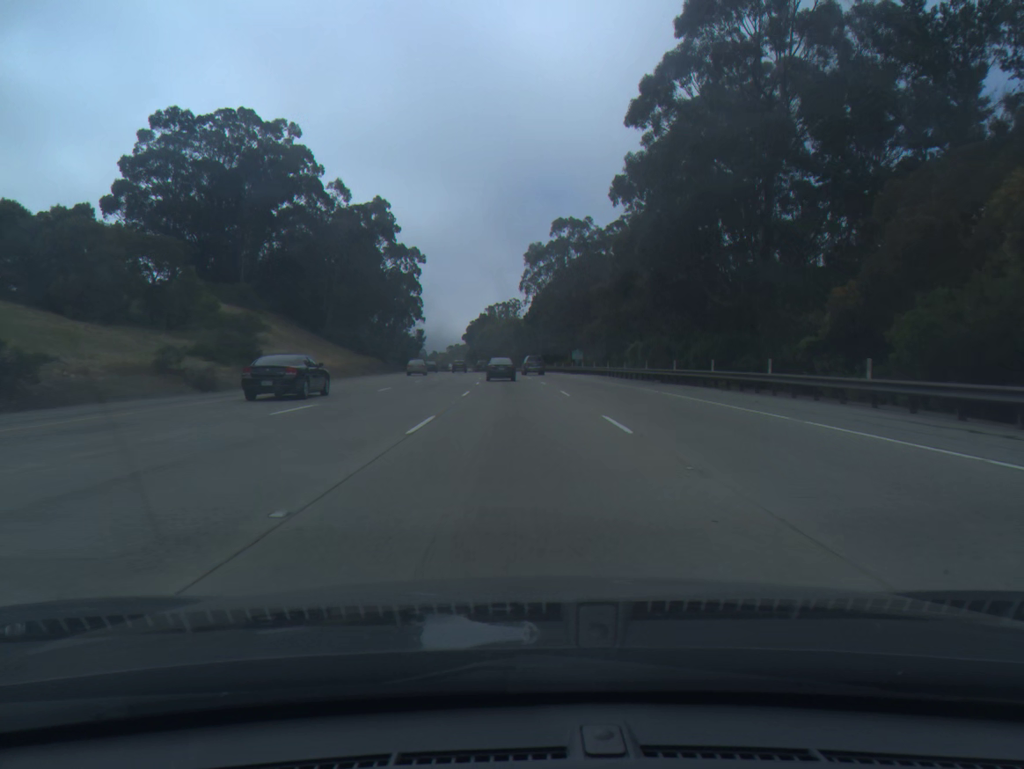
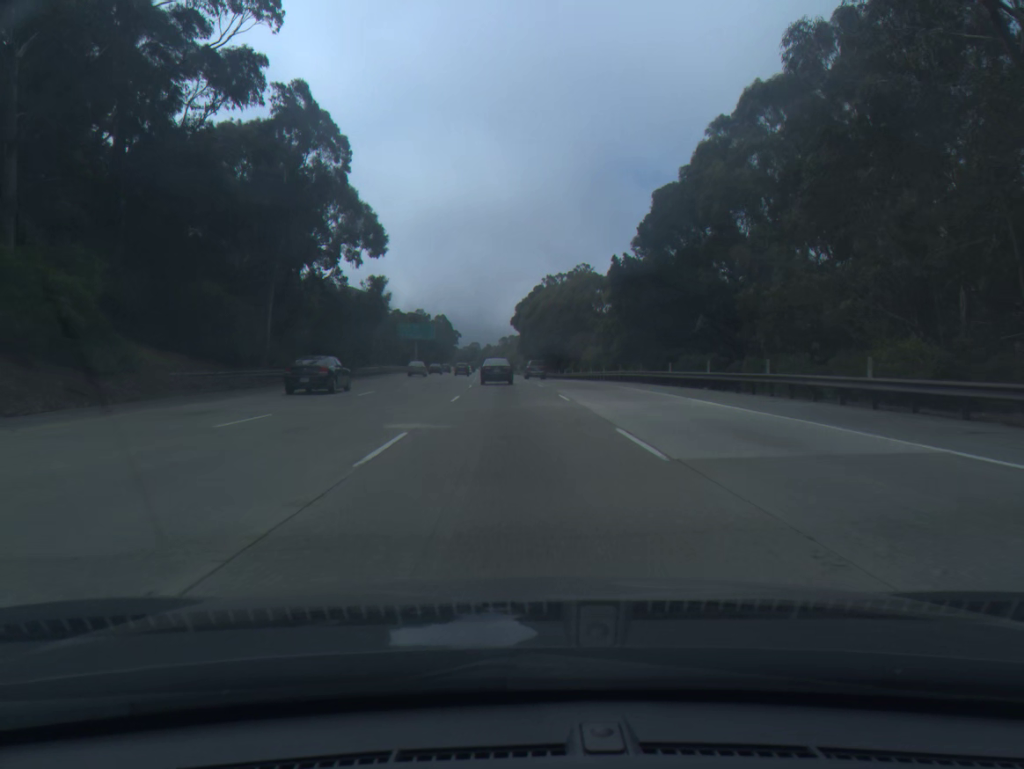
(-2.8, +91.2) m; -4°
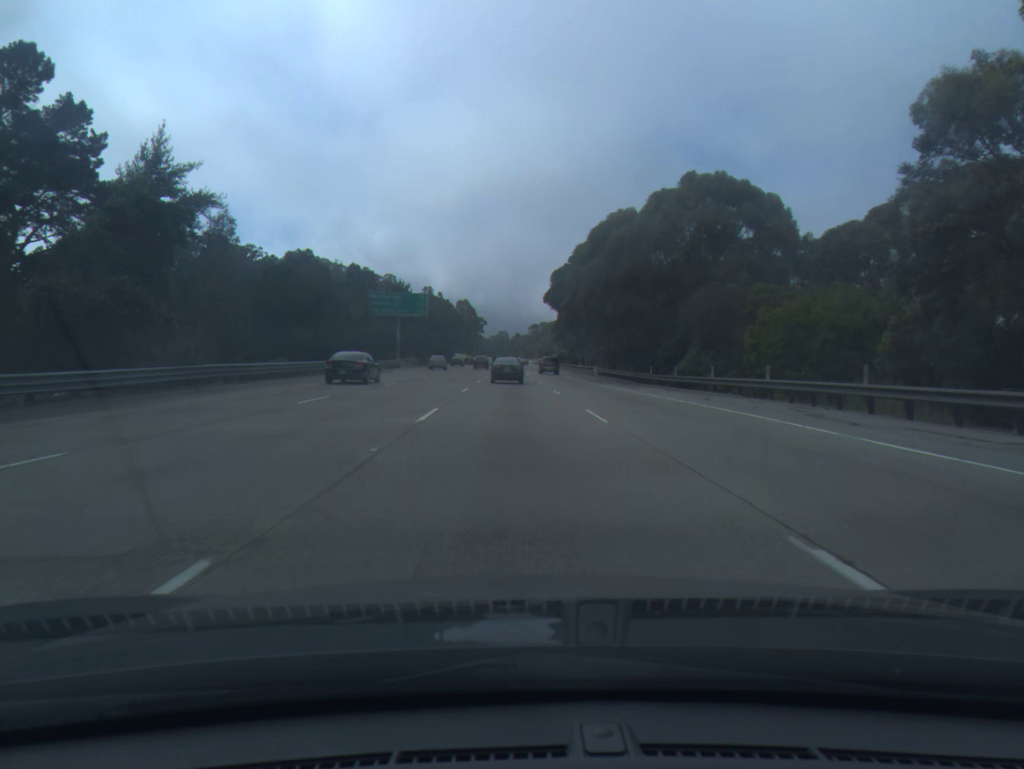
(-1.3, +52.7) m; -2°
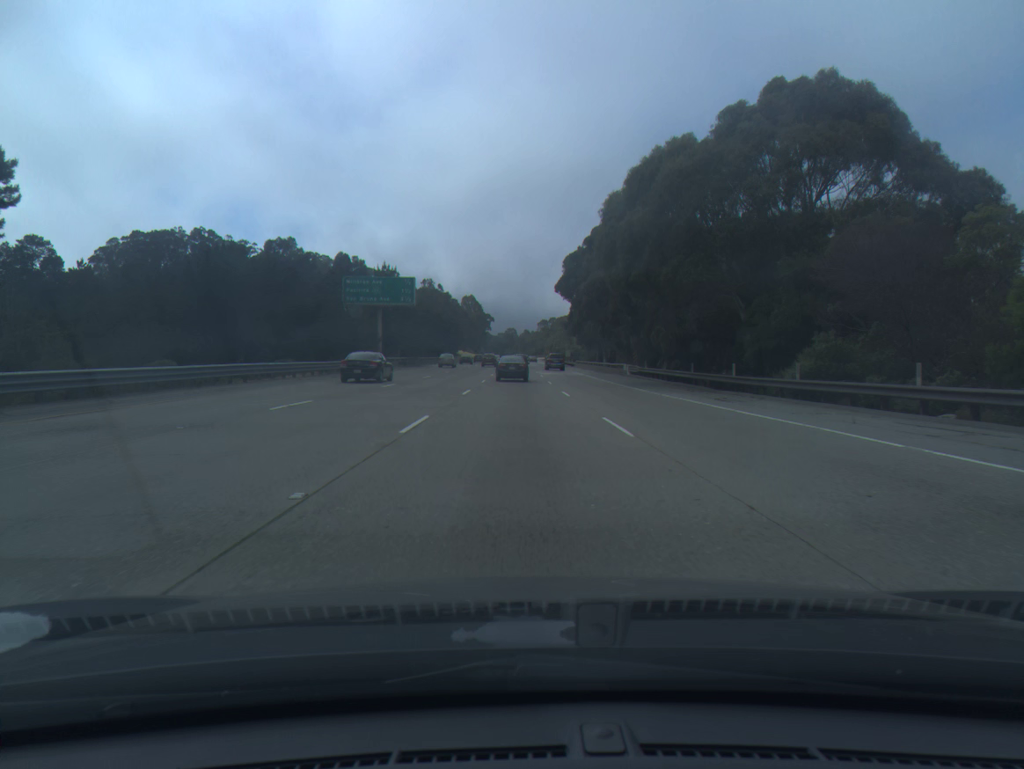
(-0.1, +17.3) m; -1°
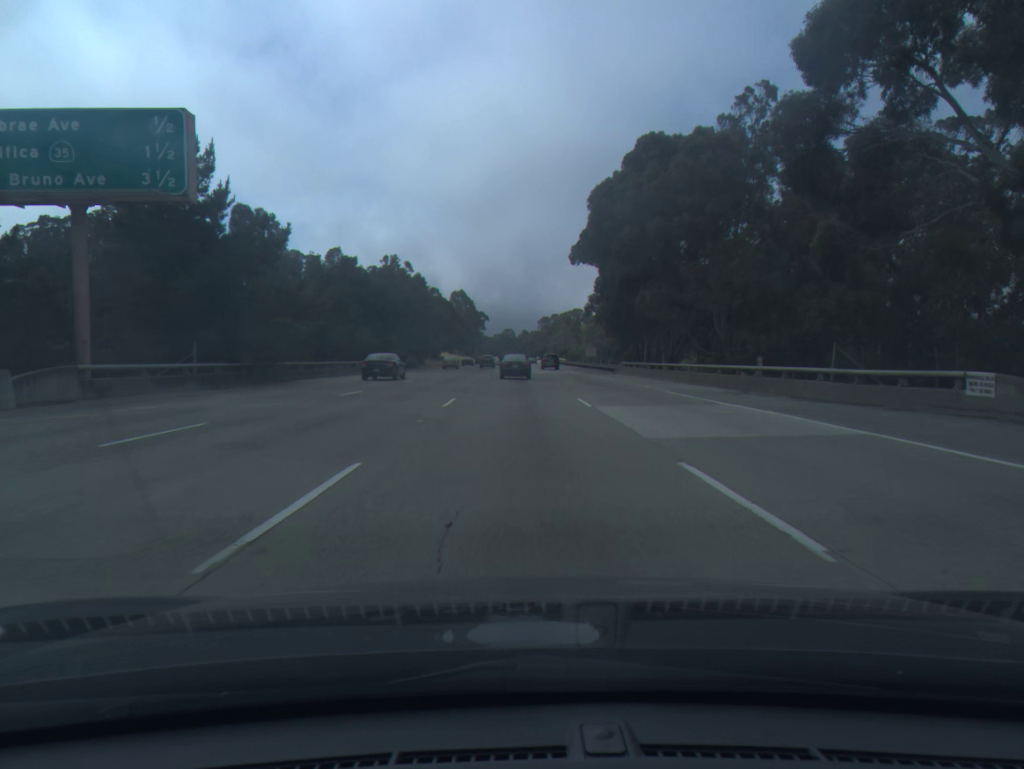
(-0.2, +51.5) m; 0°
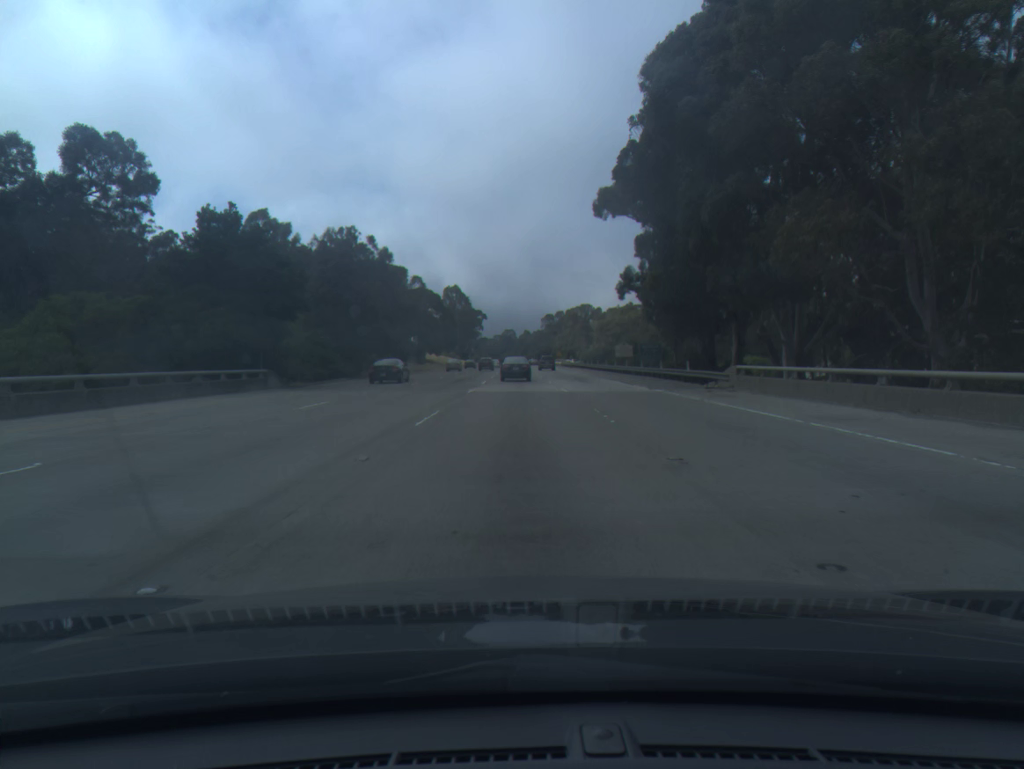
(0.0, +33.9) m; 0°
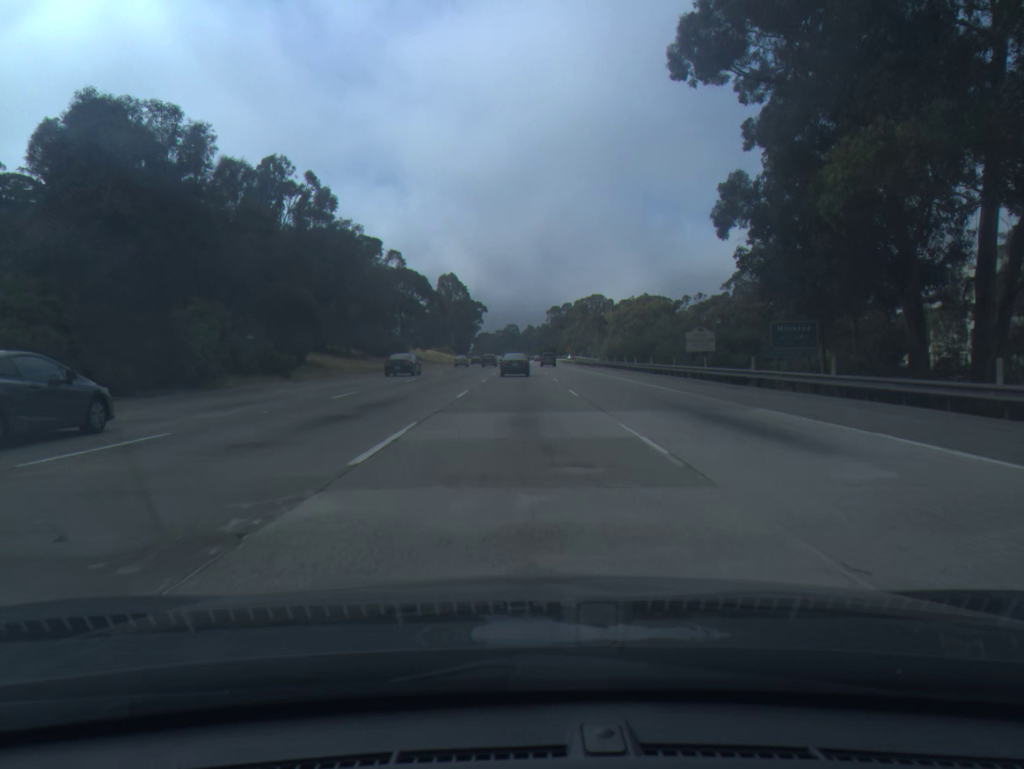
(-0.1, +33.6) m; 0°
